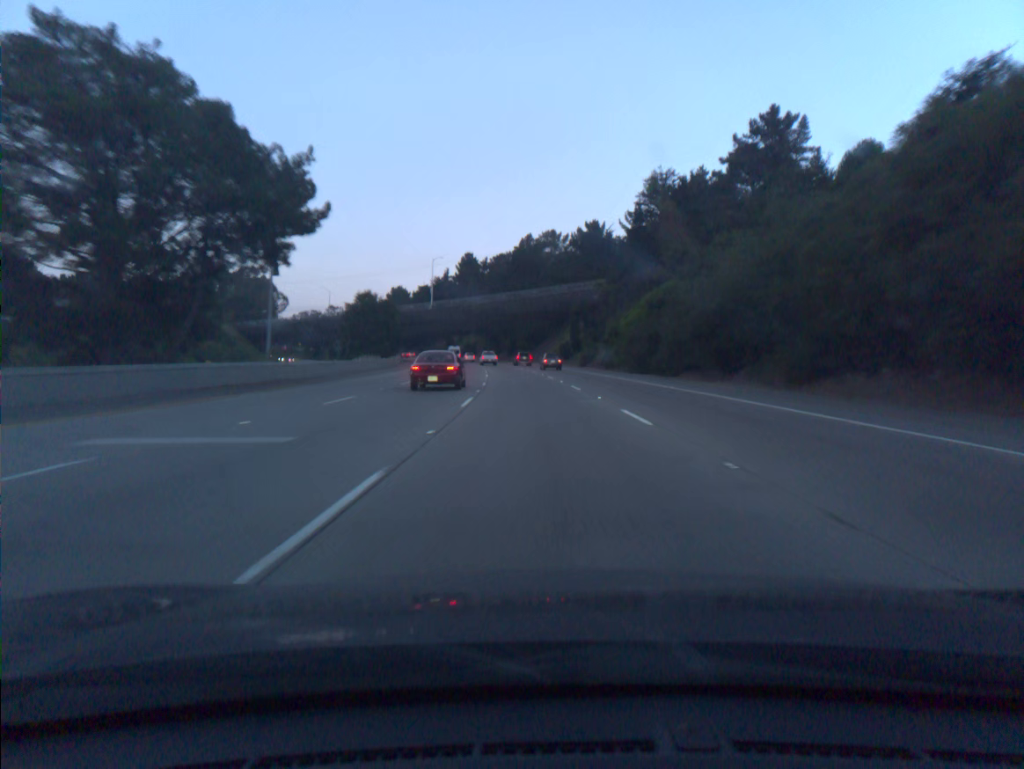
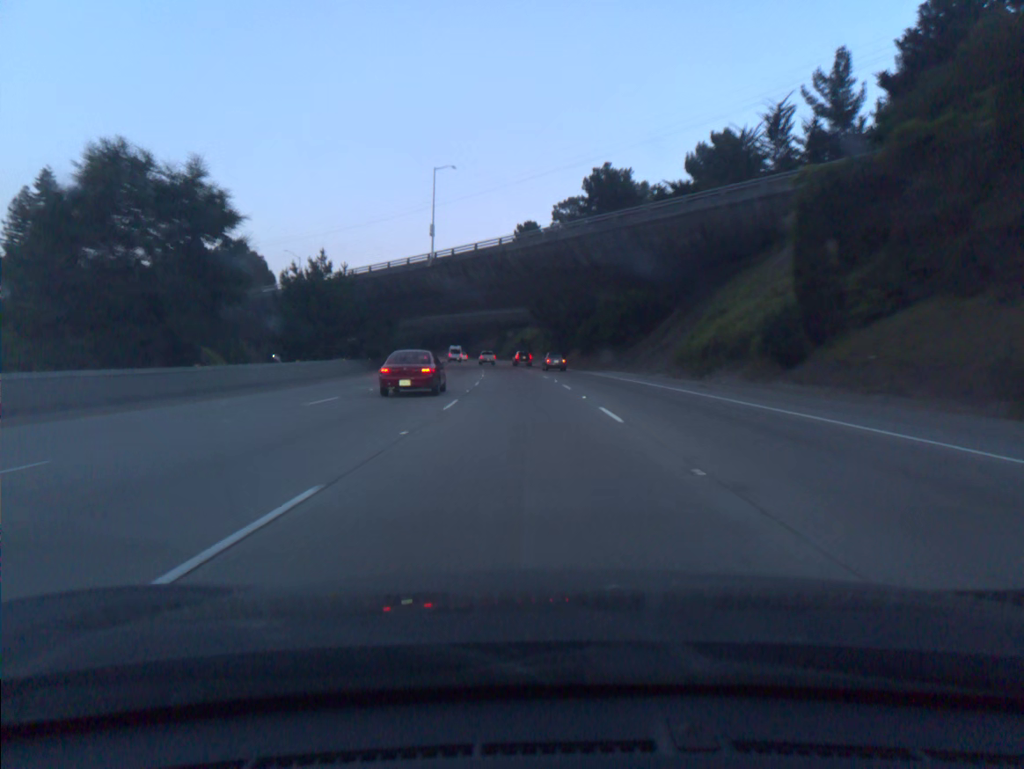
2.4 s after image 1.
(-3.0, +73.0) m; -5°
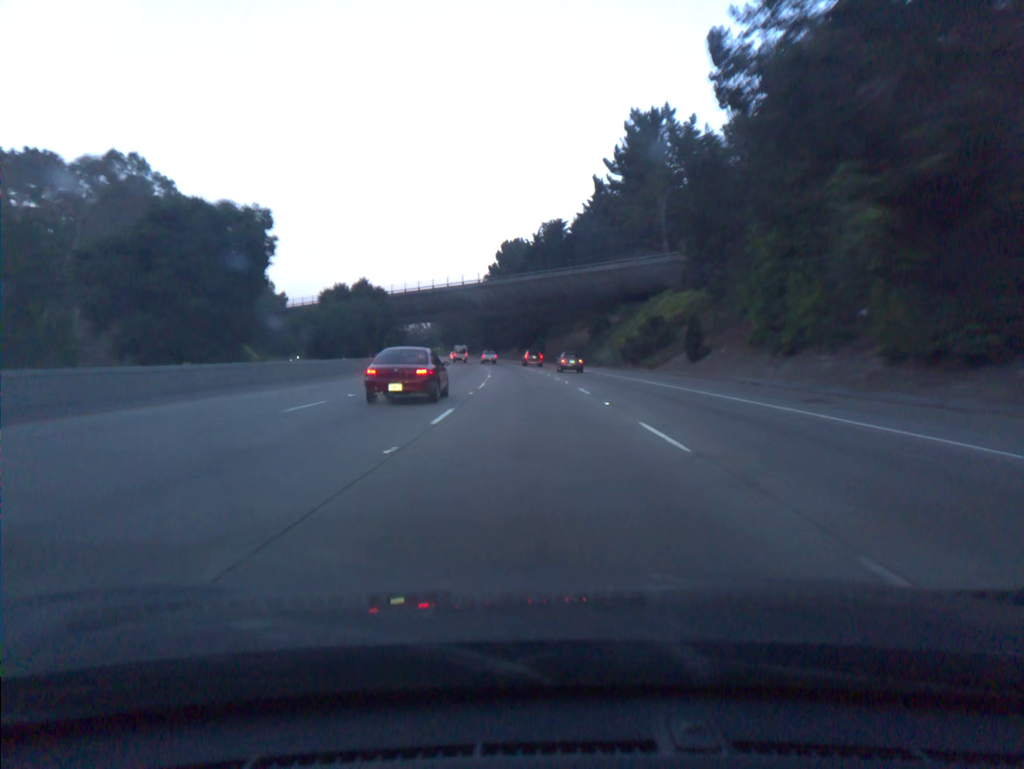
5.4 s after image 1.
(-5.4, +91.1) m; -6°
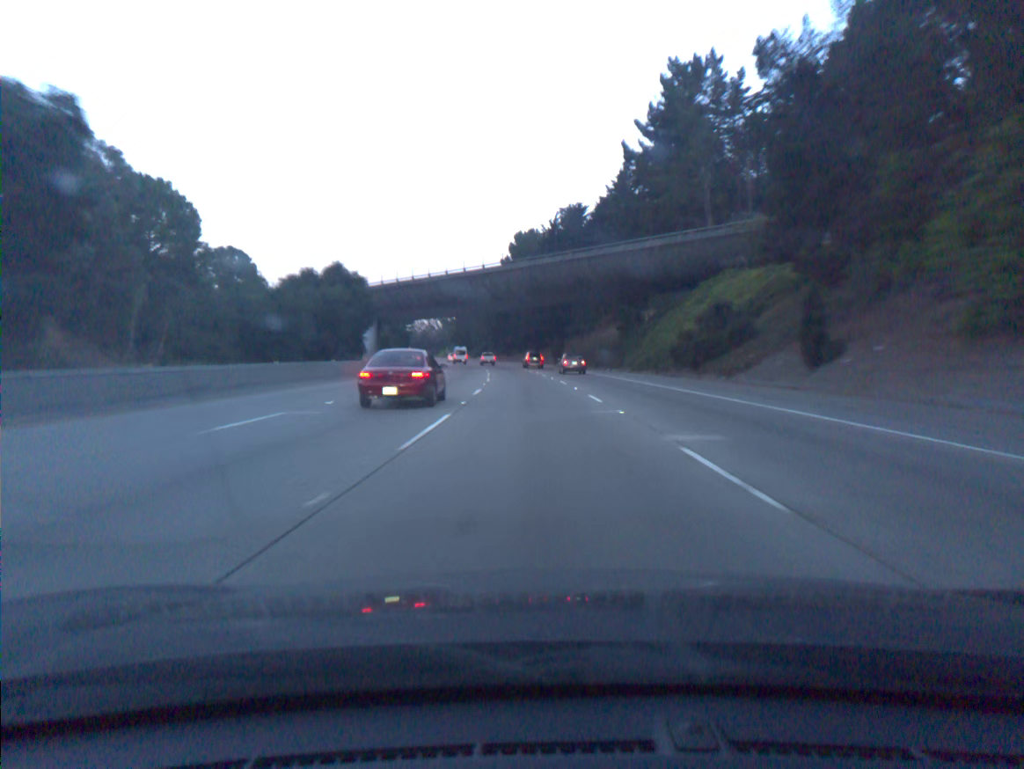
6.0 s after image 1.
(-0.2, +18.3) m; -1°
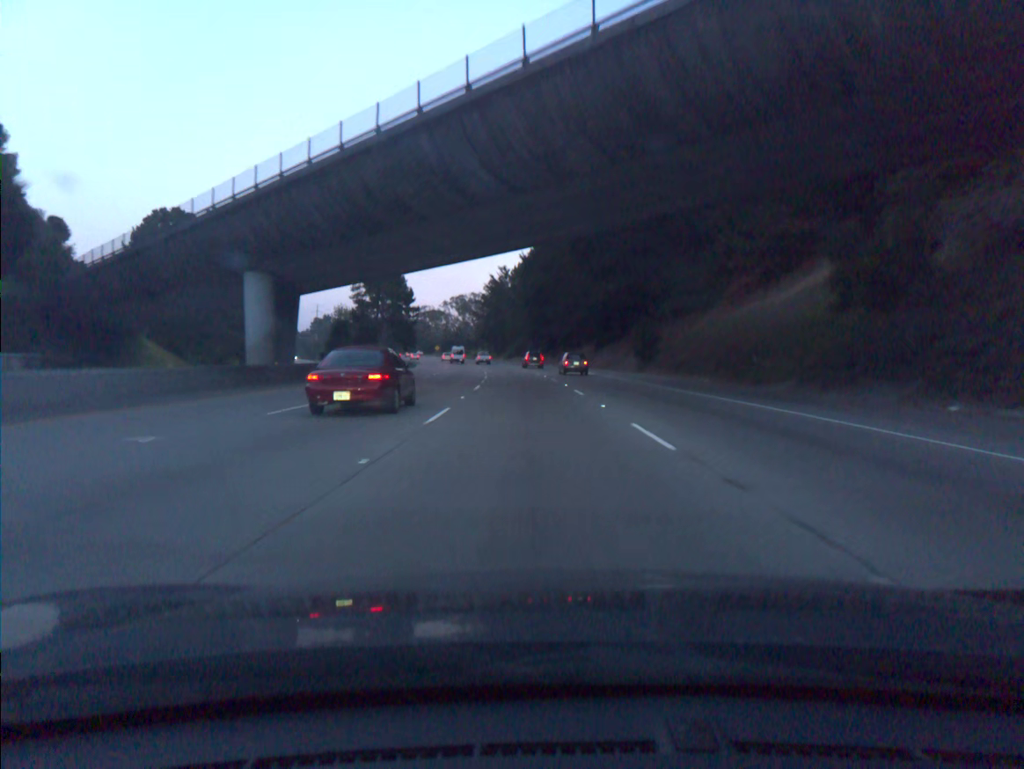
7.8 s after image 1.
(-1.7, +54.9) m; -4°
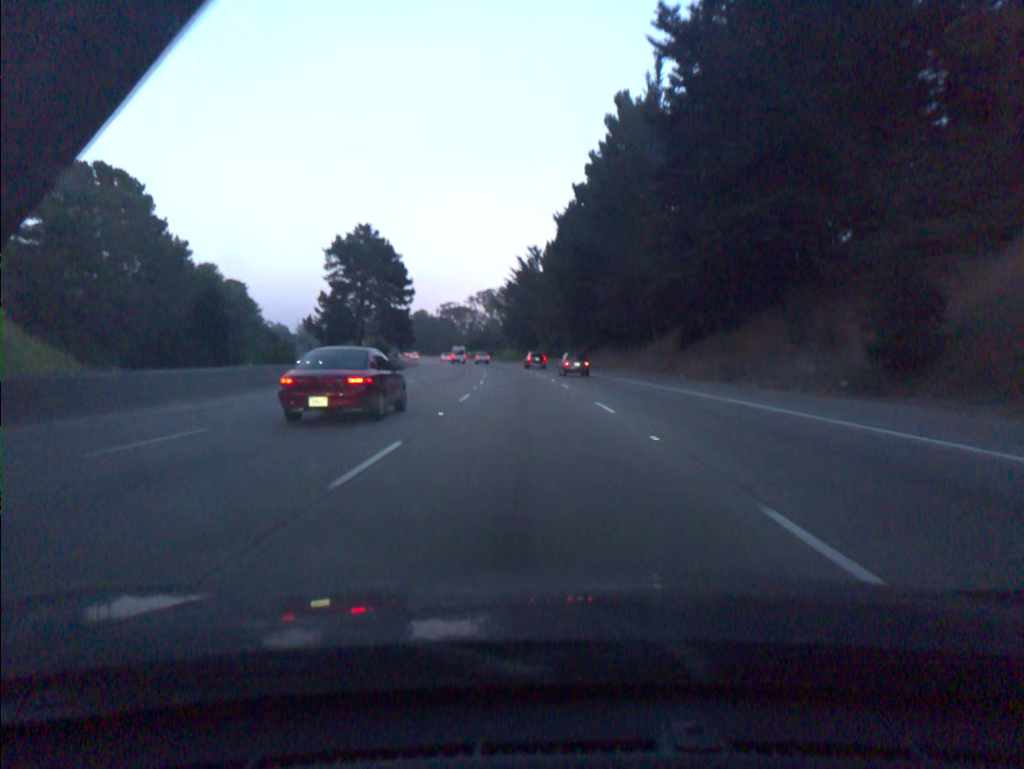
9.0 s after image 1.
(-0.8, +36.6) m; -2°
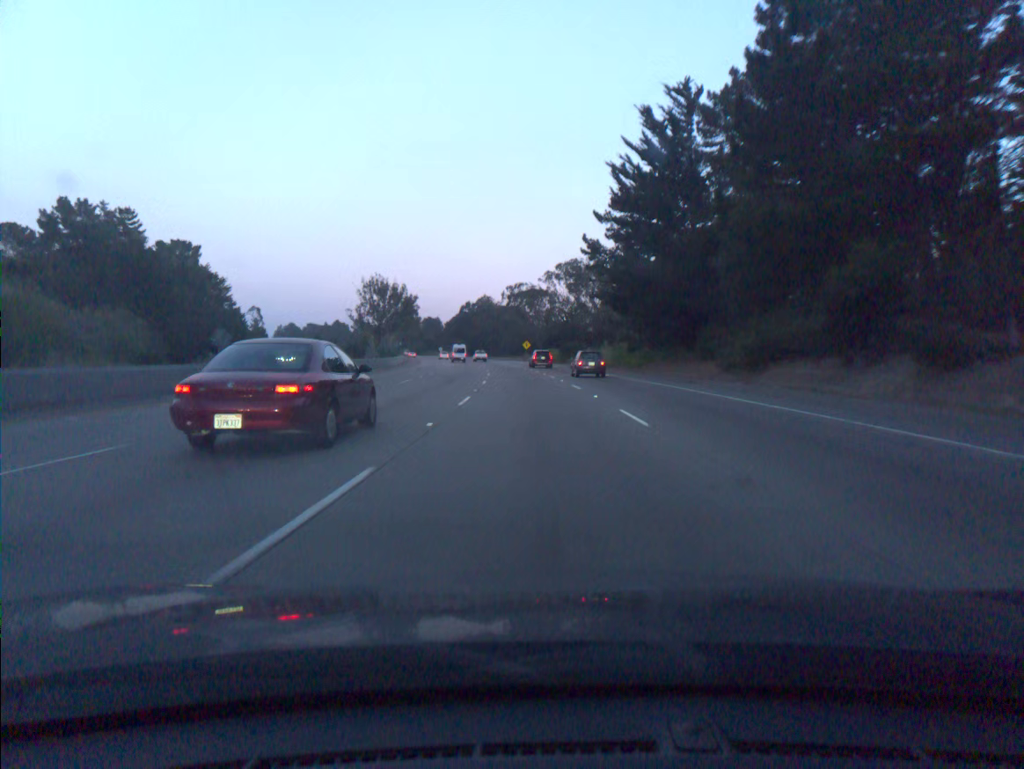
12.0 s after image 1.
(-5.3, +91.2) m; -6°
